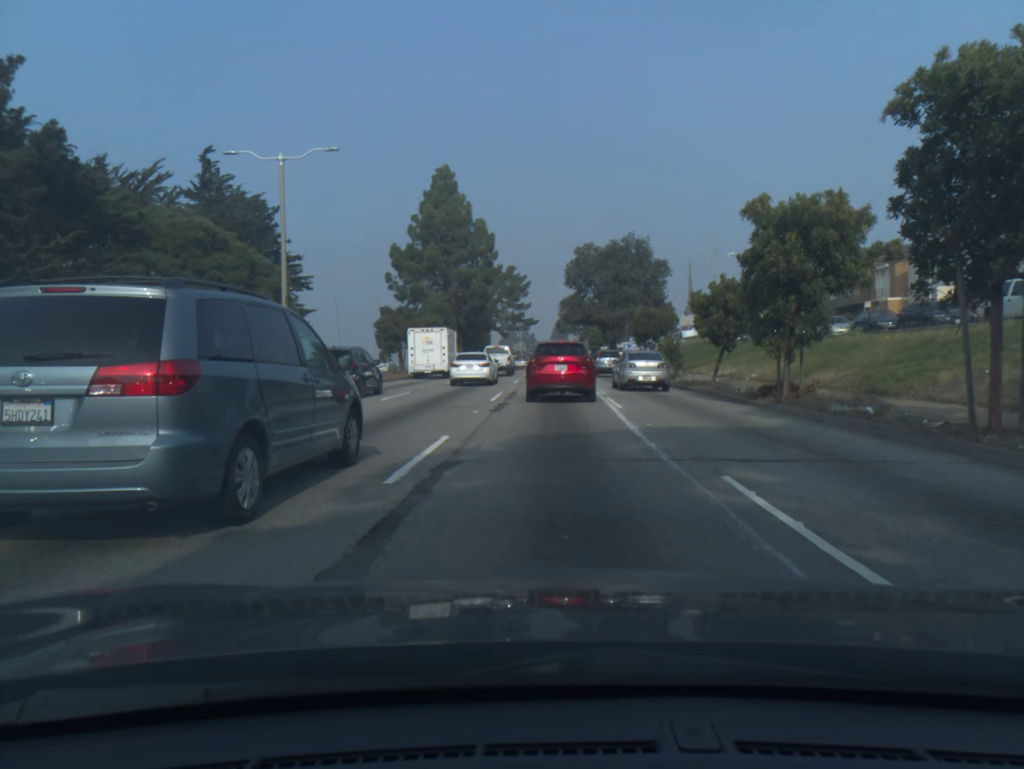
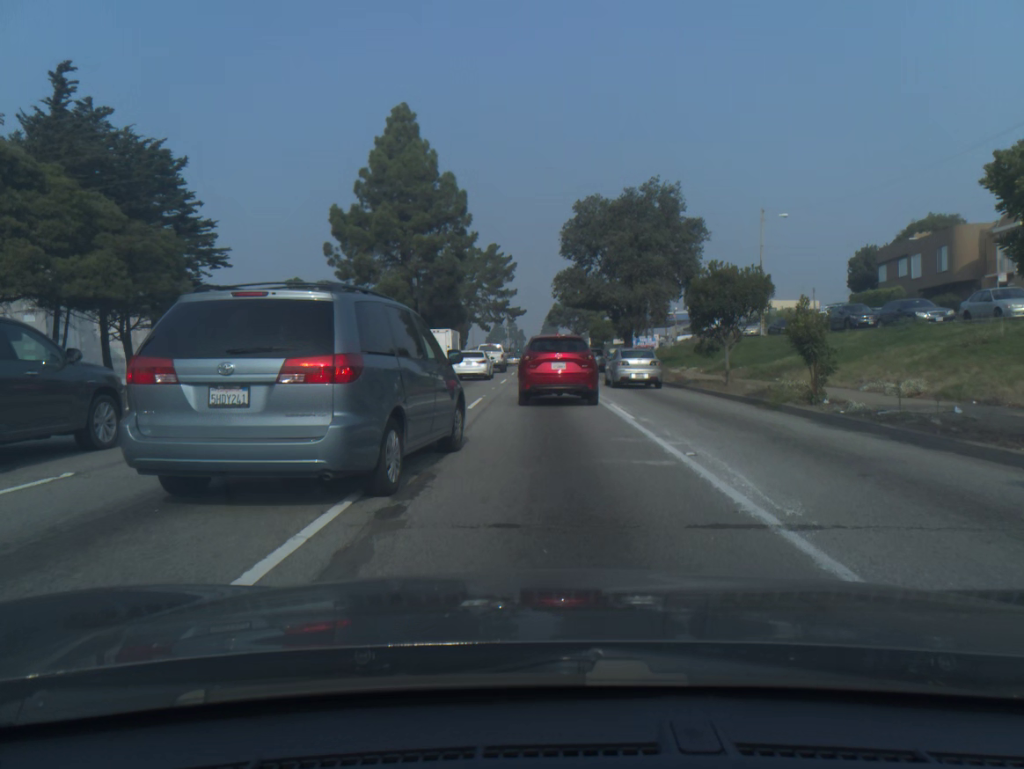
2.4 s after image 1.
(0.0, +19.0) m; +1°
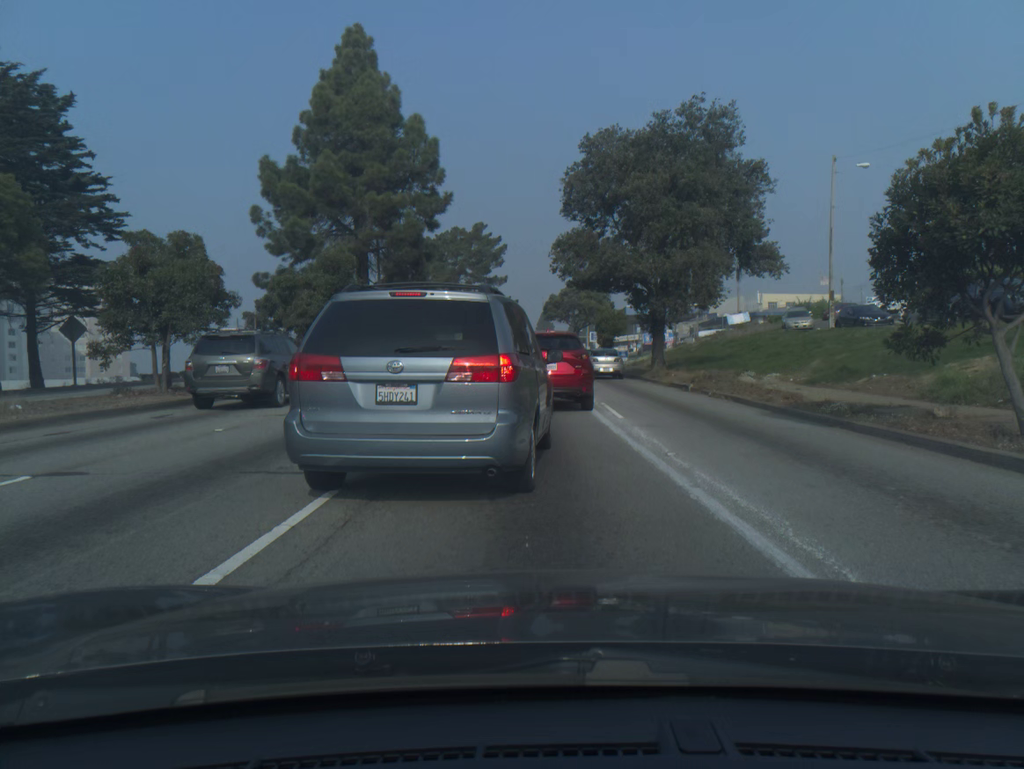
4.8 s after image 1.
(+0.1, +15.0) m; 0°
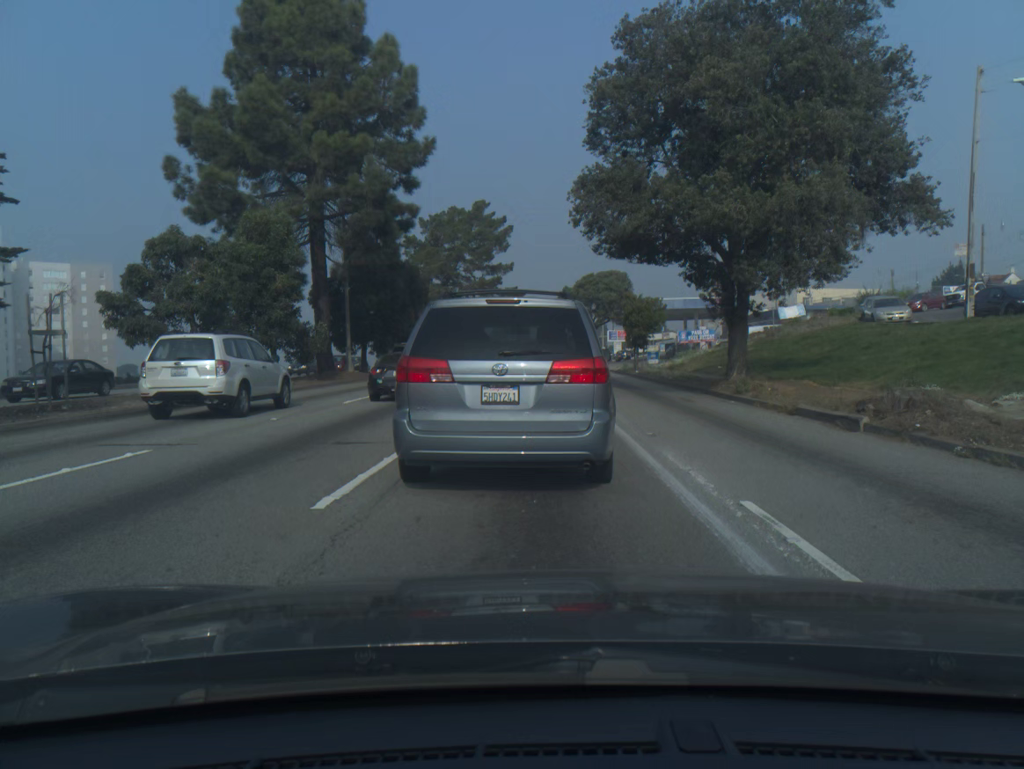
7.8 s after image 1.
(-0.1, +12.5) m; -1°
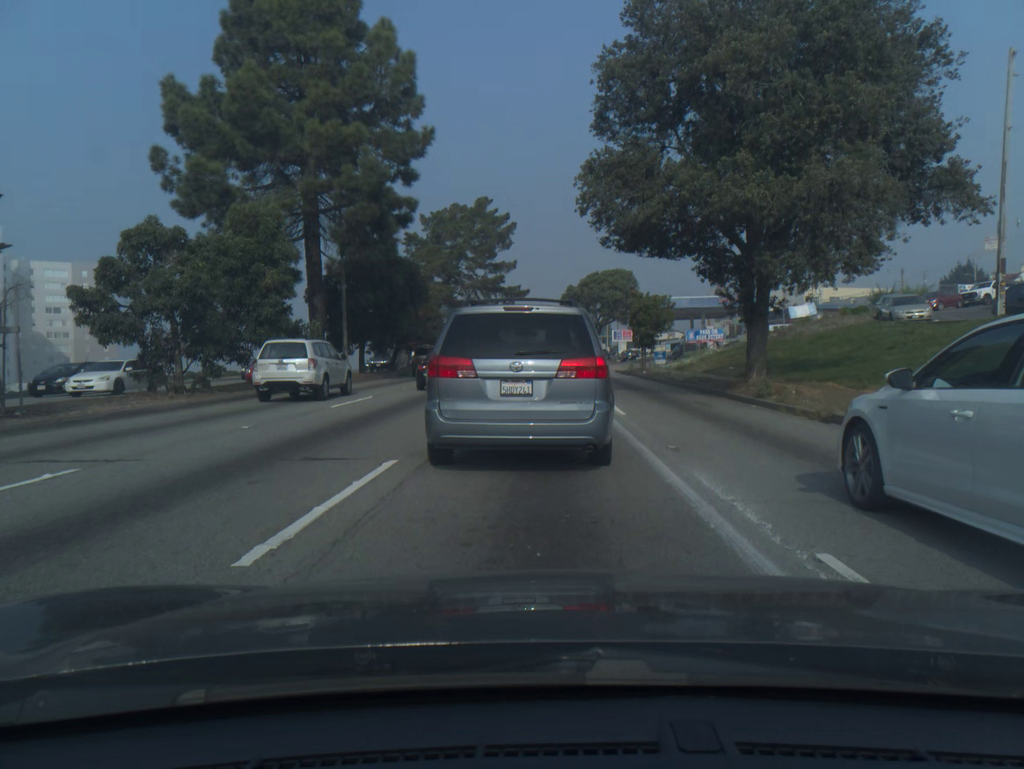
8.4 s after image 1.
(0.0, +1.7) m; -1°
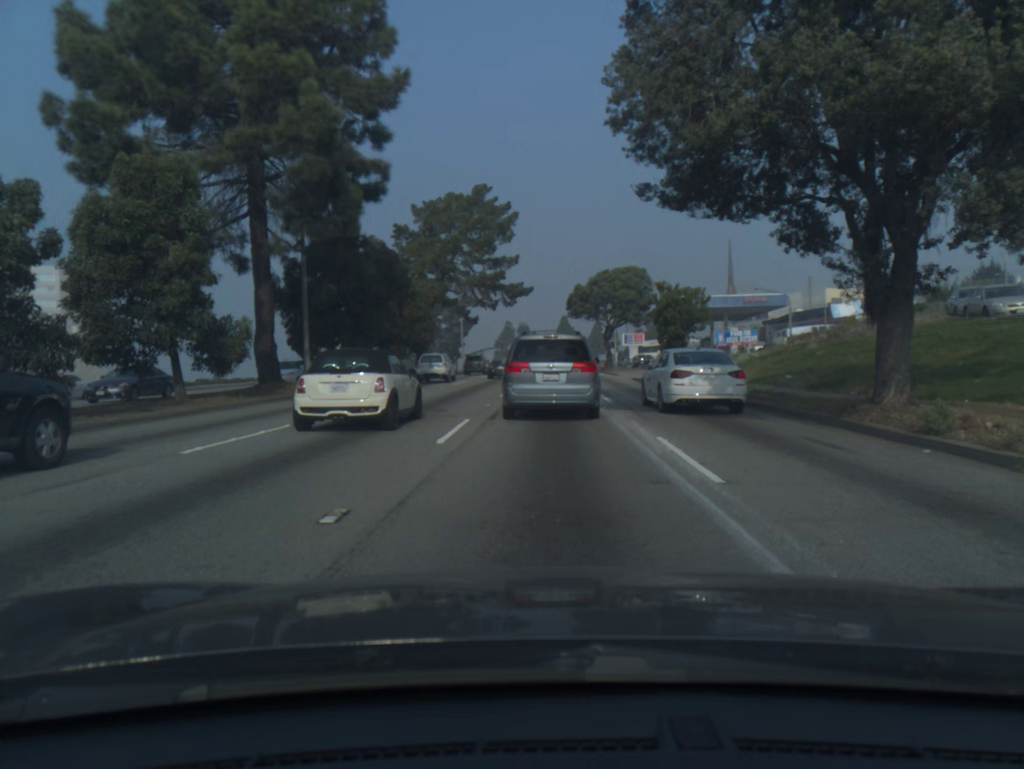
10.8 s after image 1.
(0.0, +7.8) m; 0°
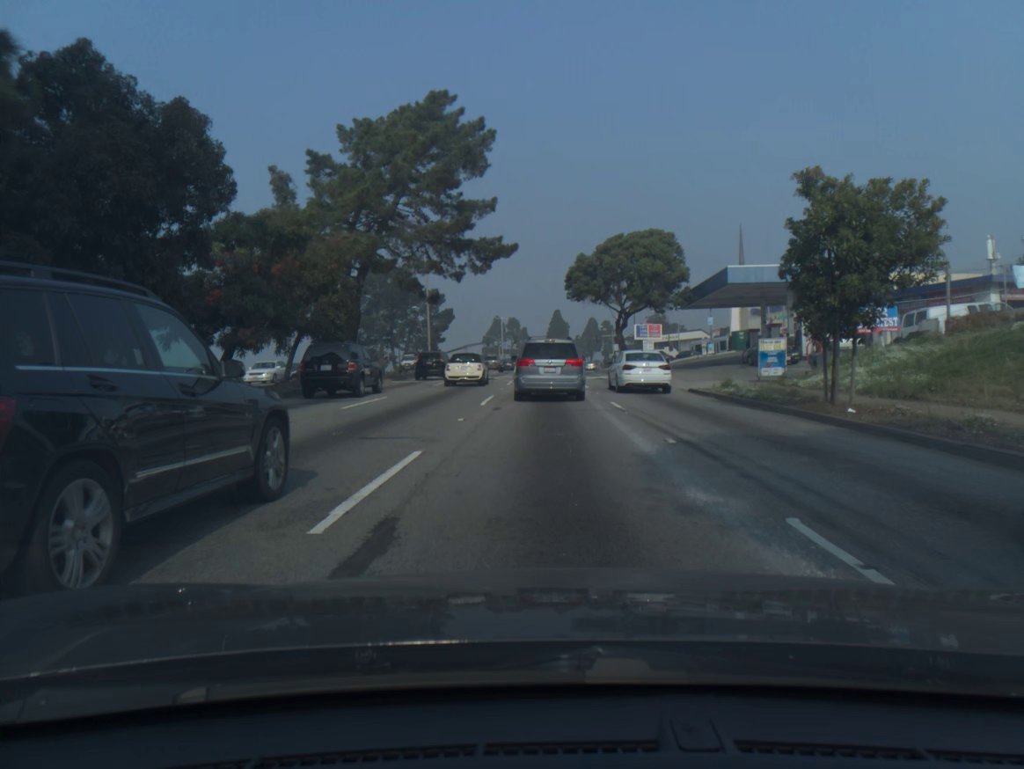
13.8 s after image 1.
(+0.1, +20.2) m; +1°
